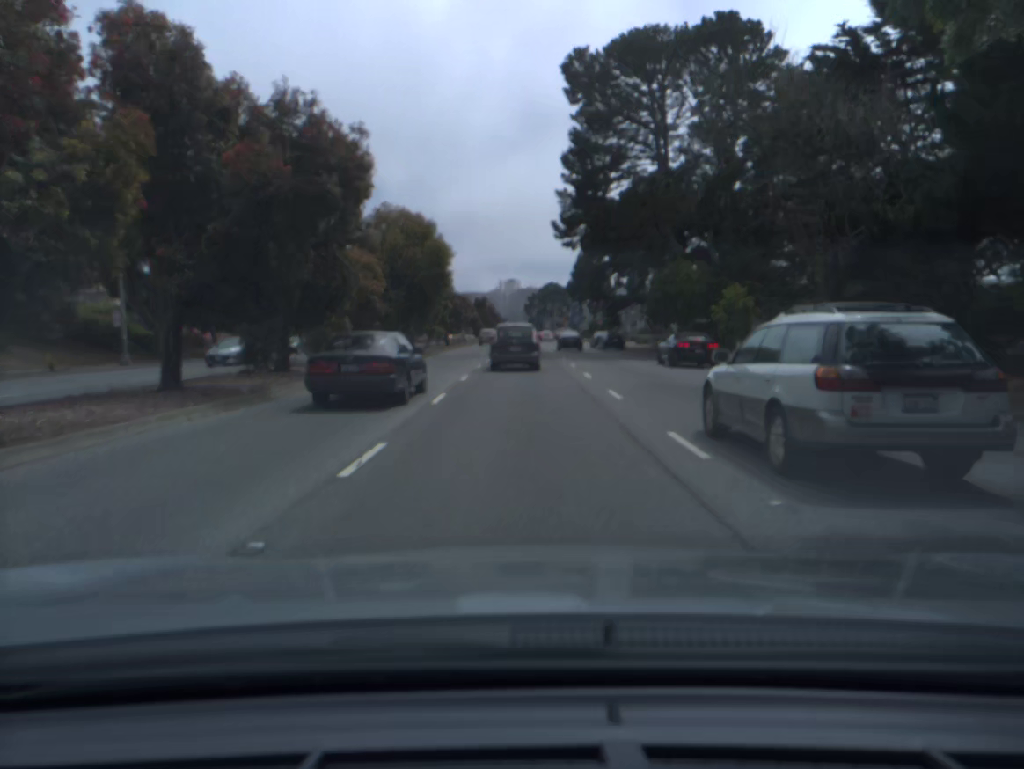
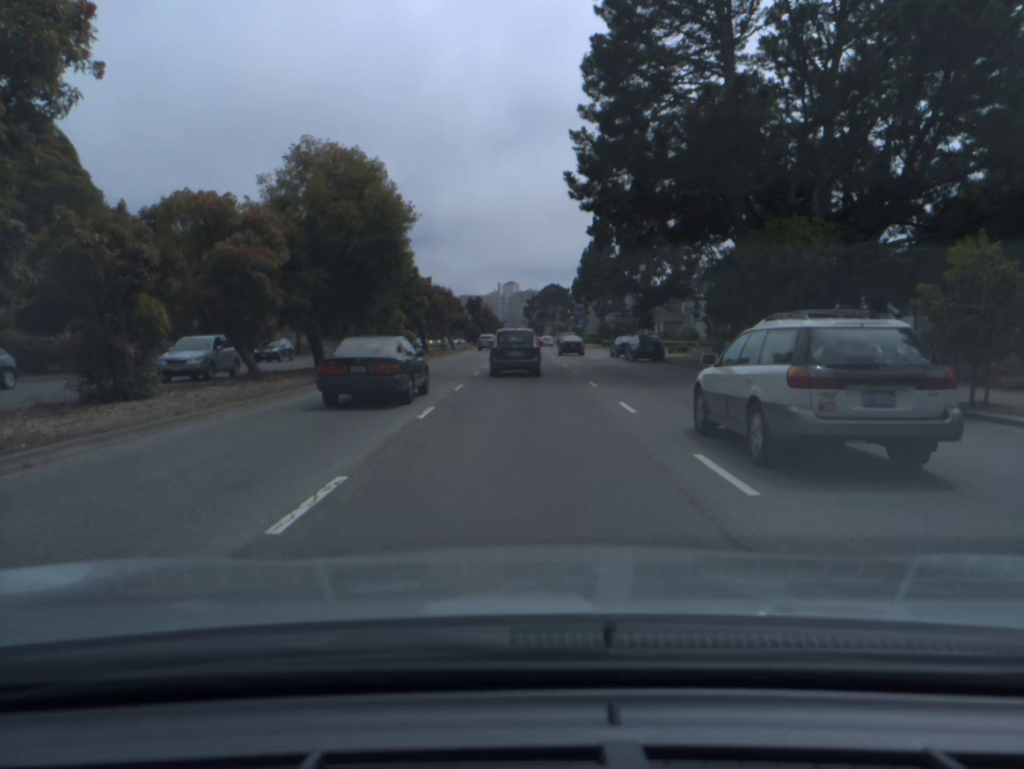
(0.0, +16.3) m; 0°
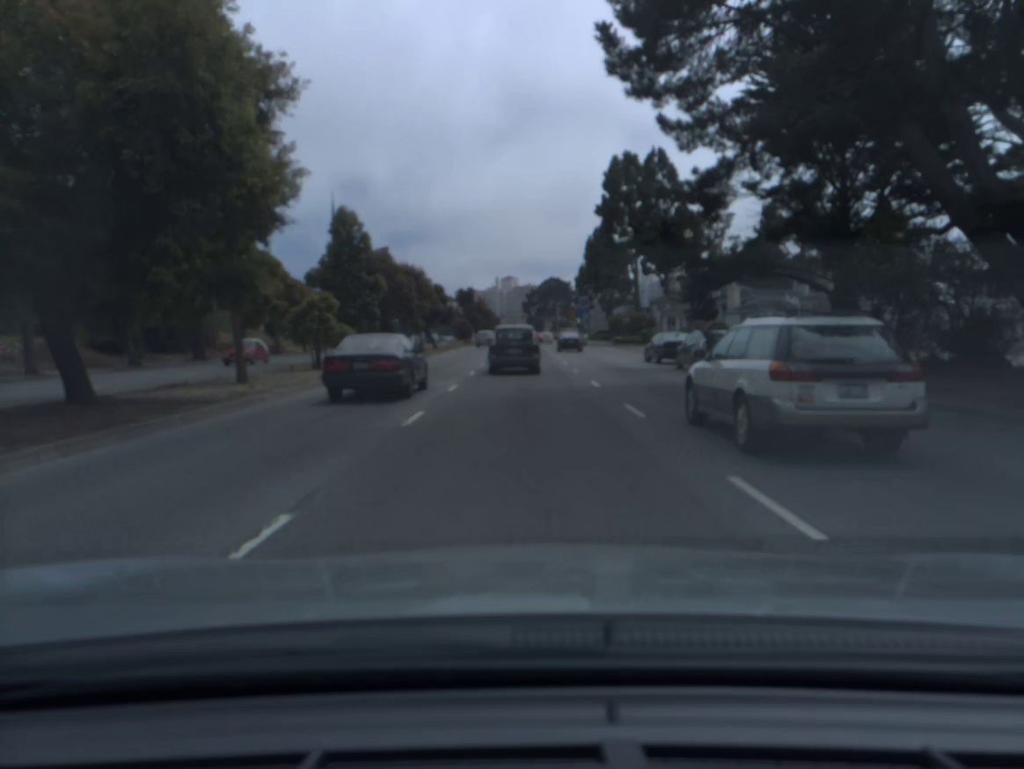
(0.0, +16.2) m; 0°
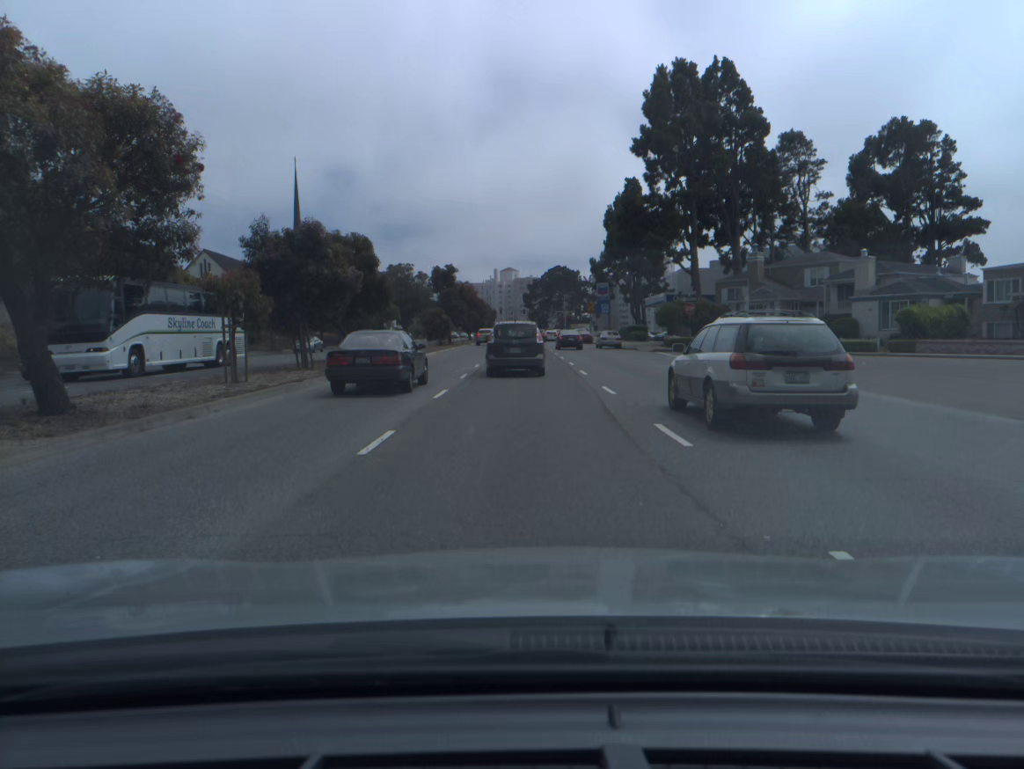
(0.0, +31.5) m; 0°
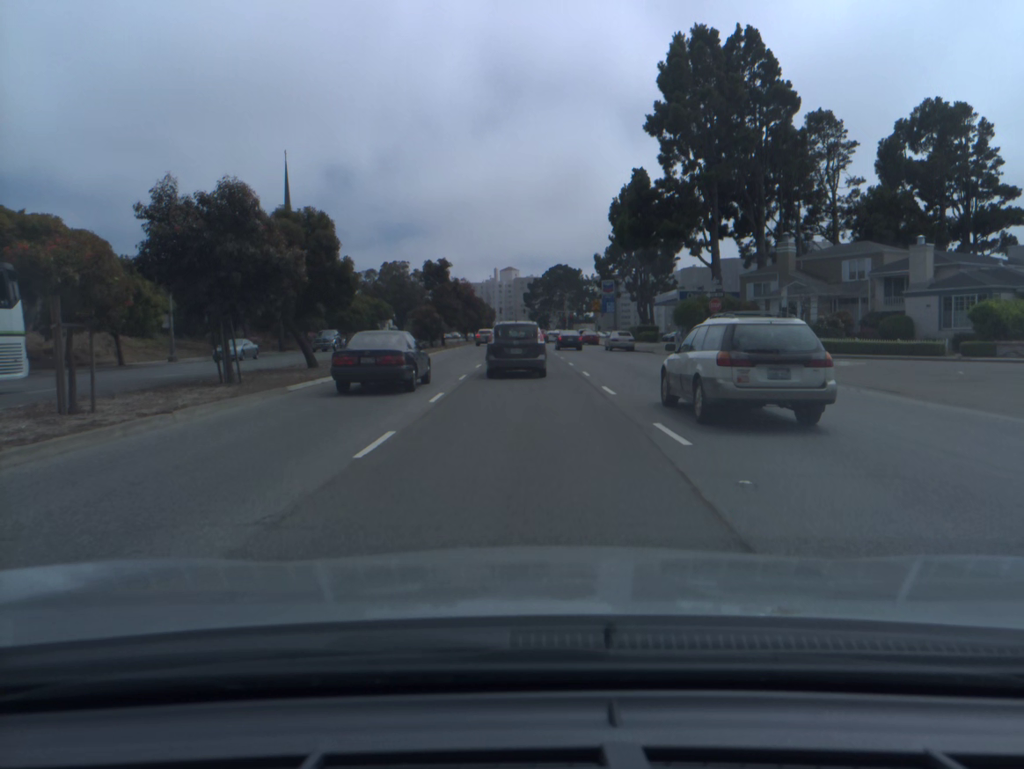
(0.0, +7.5) m; 0°
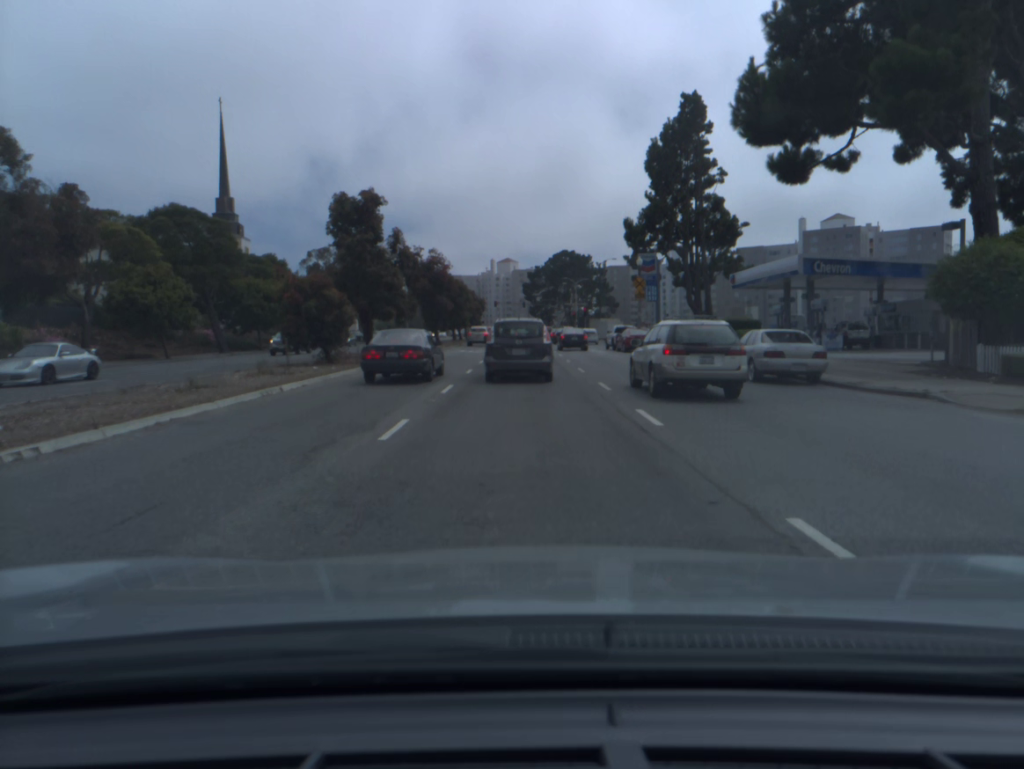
(0.0, +34.9) m; 0°
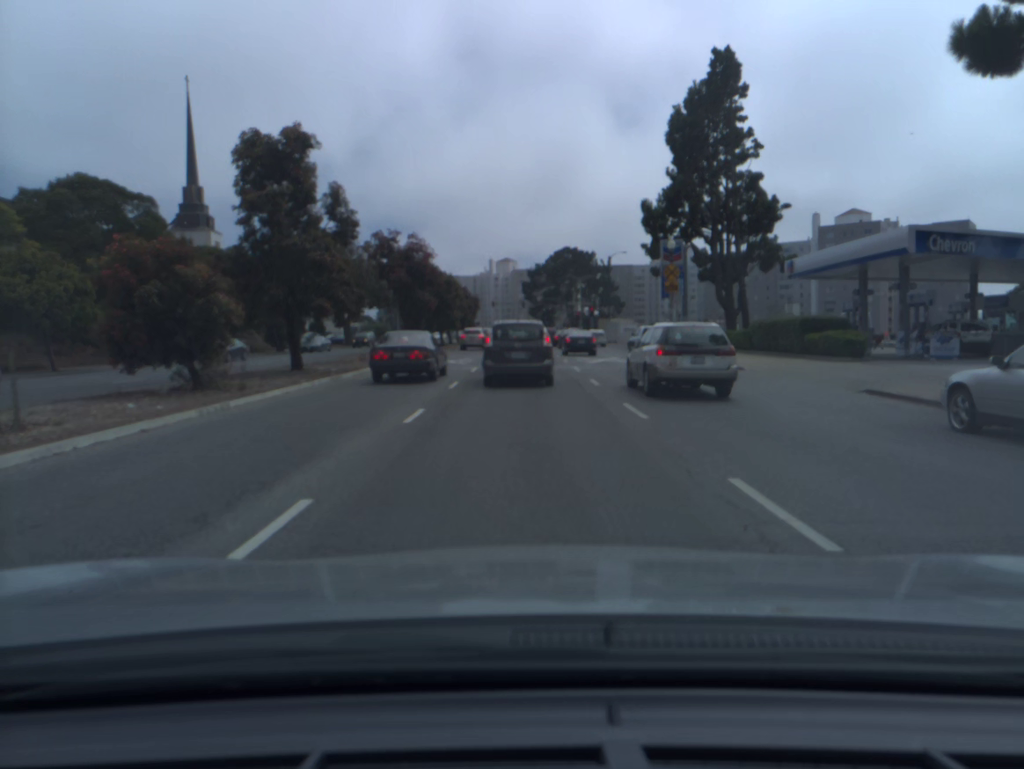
(0.0, +12.6) m; 0°
